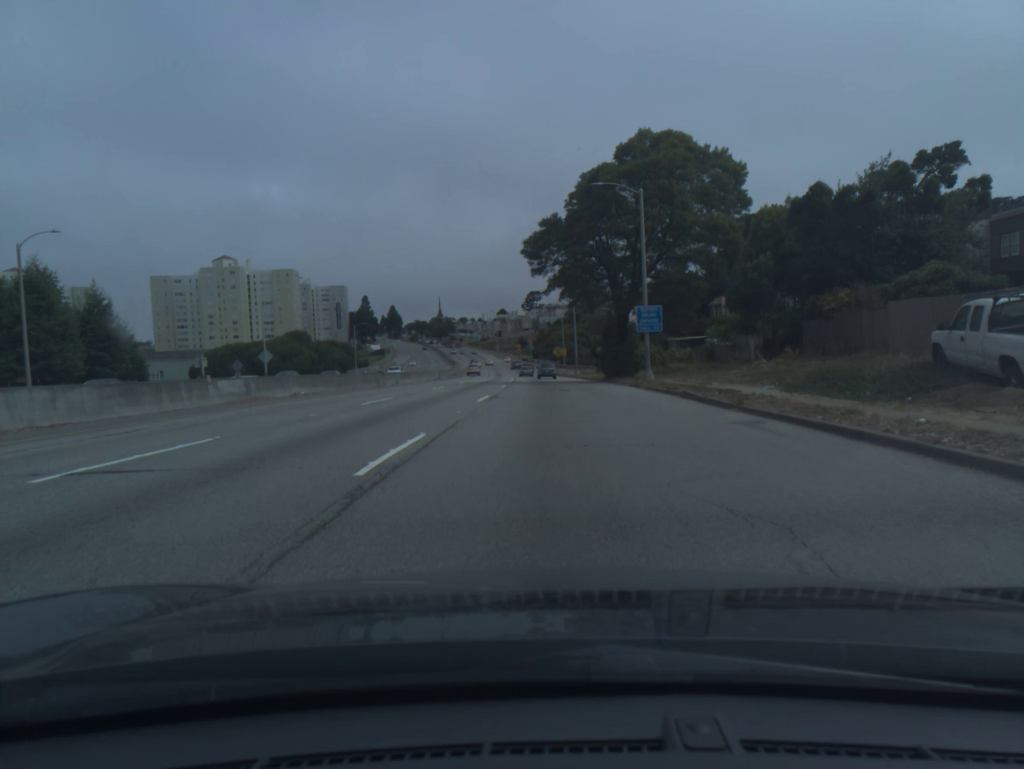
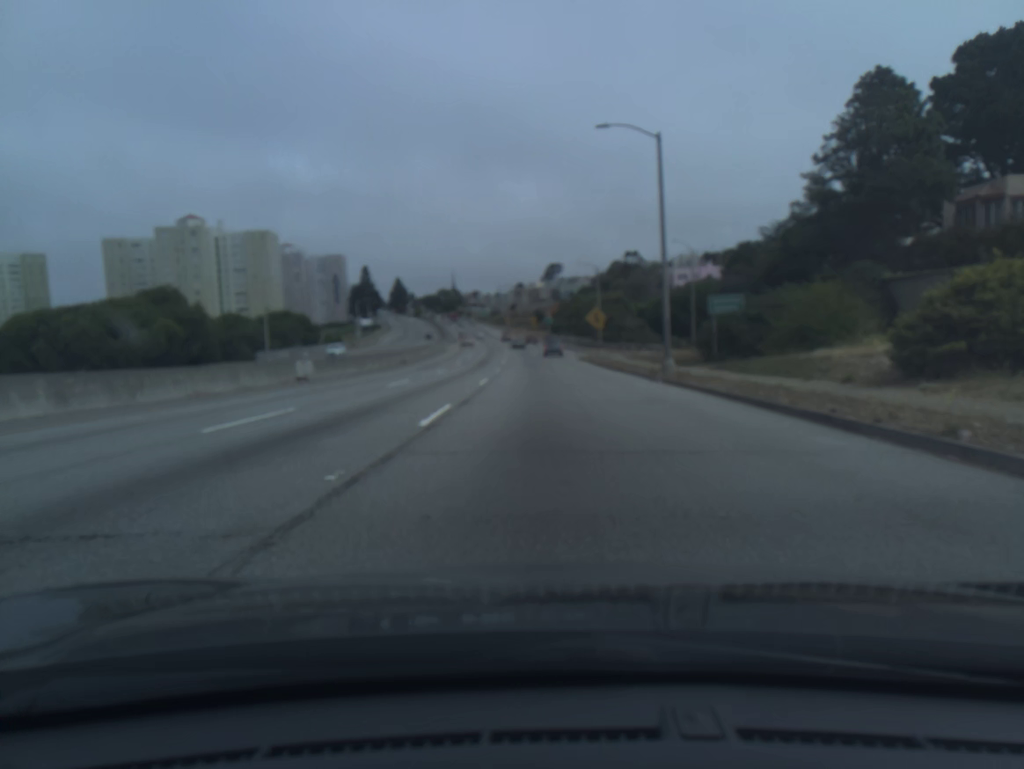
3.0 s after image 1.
(-0.6, +55.1) m; -2°
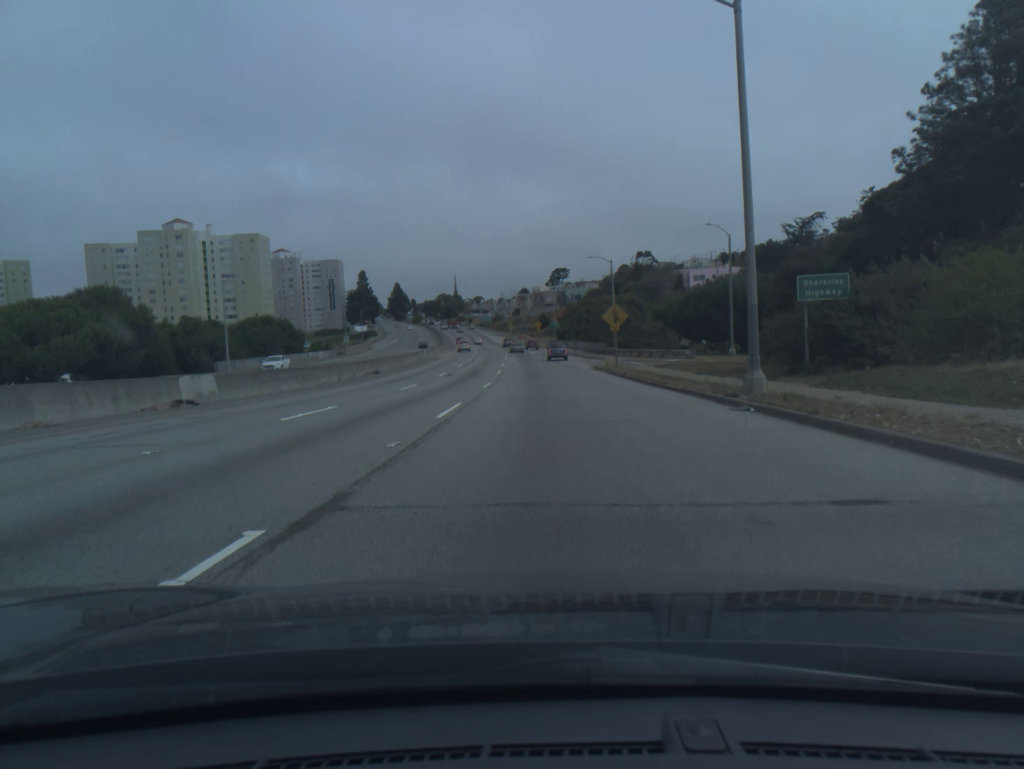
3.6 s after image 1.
(0.0, +11.2) m; 0°
